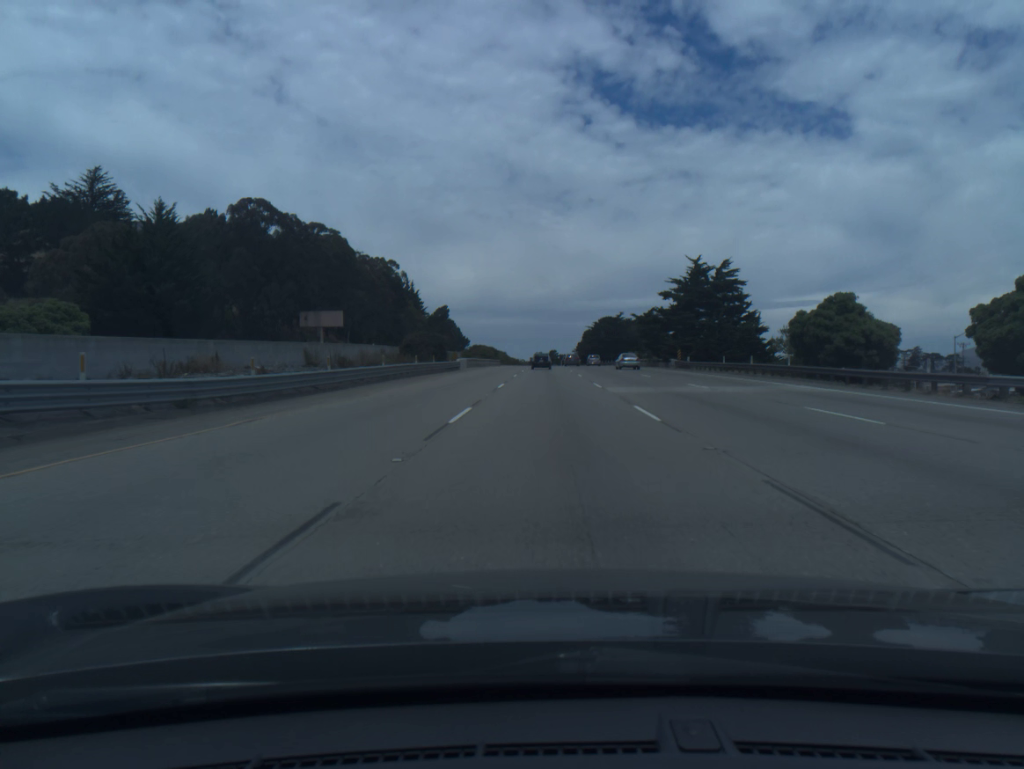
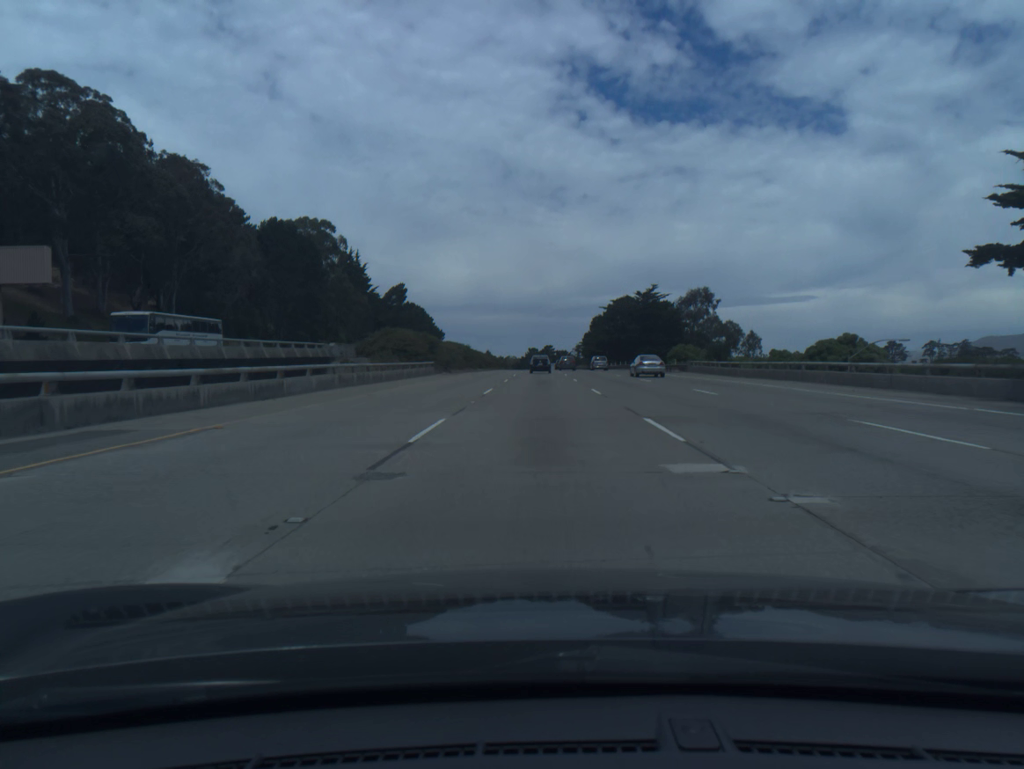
(+0.4, +76.3) m; 0°
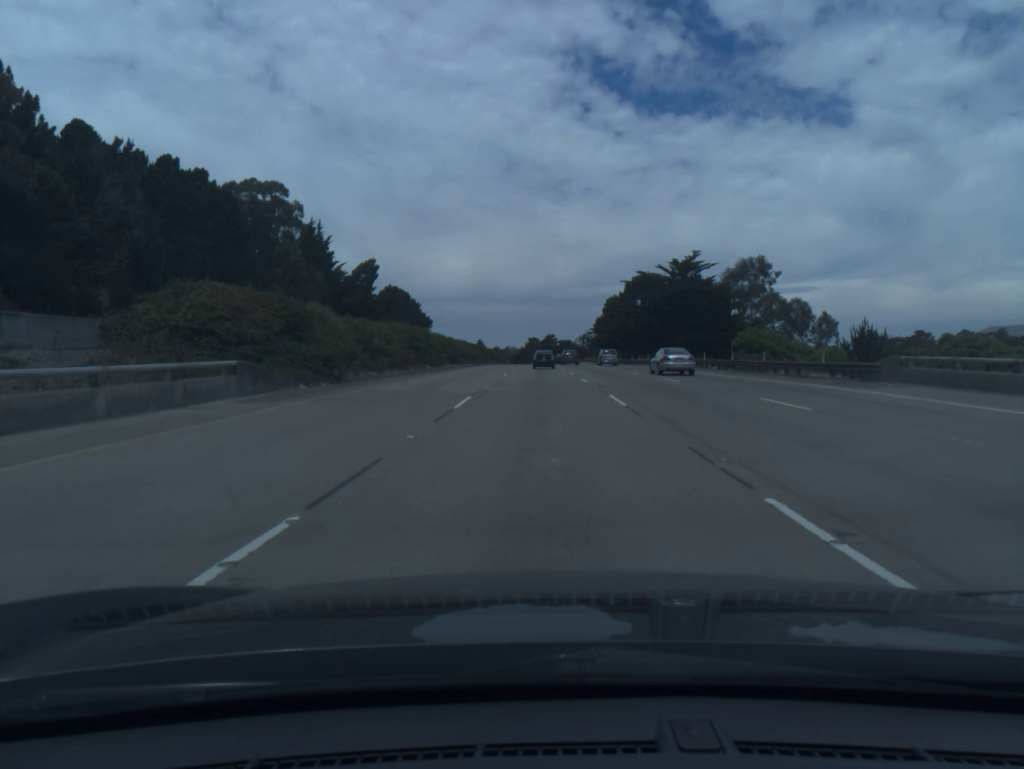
(0.0, +37.9) m; 0°
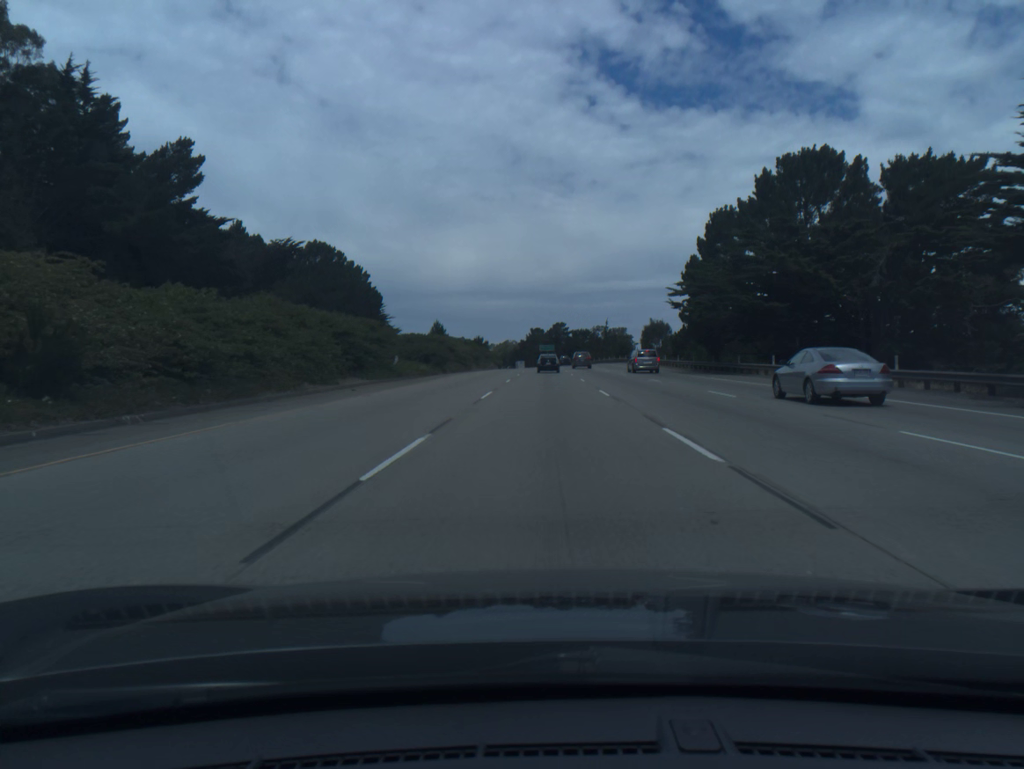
(-0.3, +92.2) m; 0°
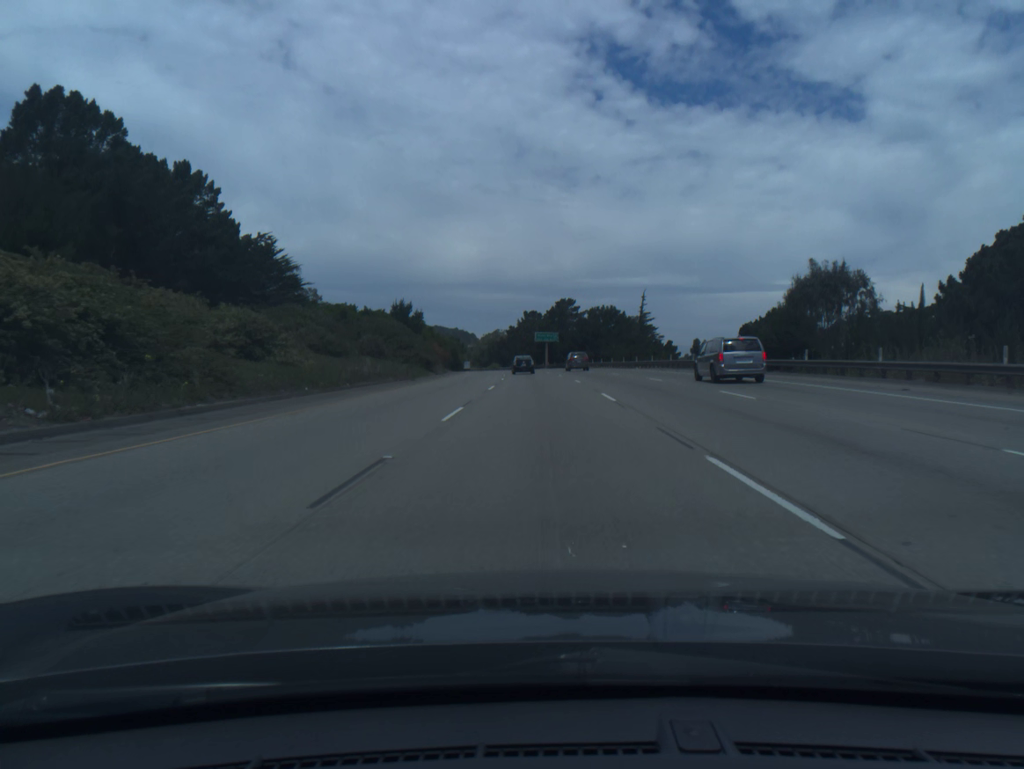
(+0.3, +90.8) m; 0°
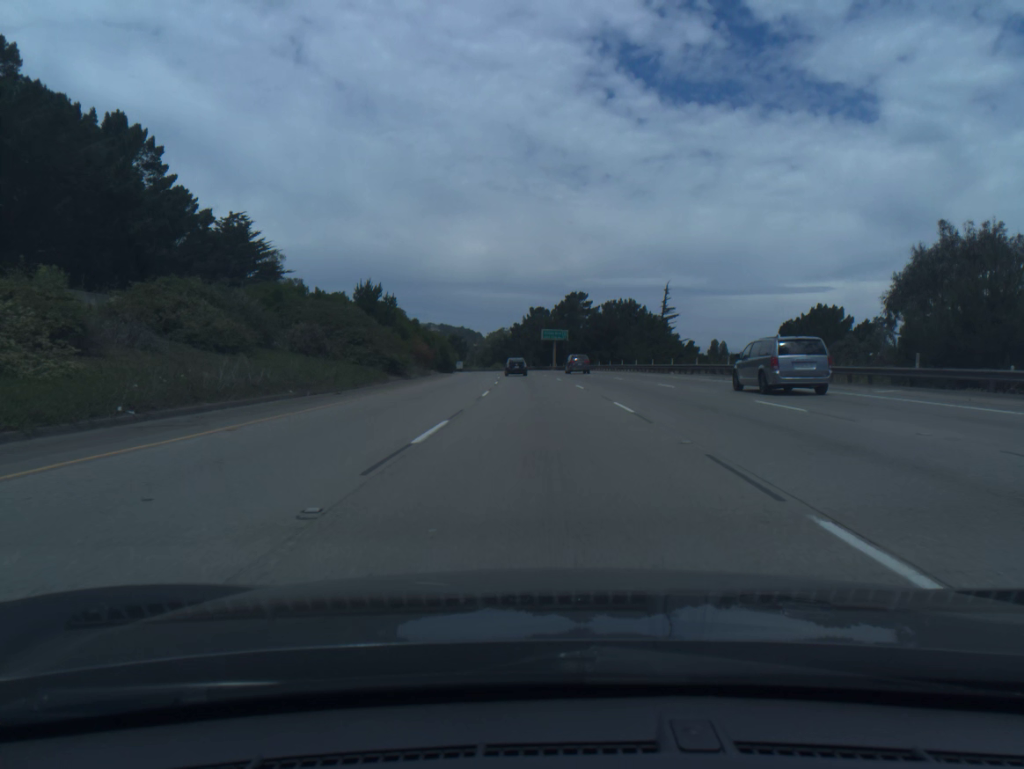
(-0.1, +18.1) m; 0°
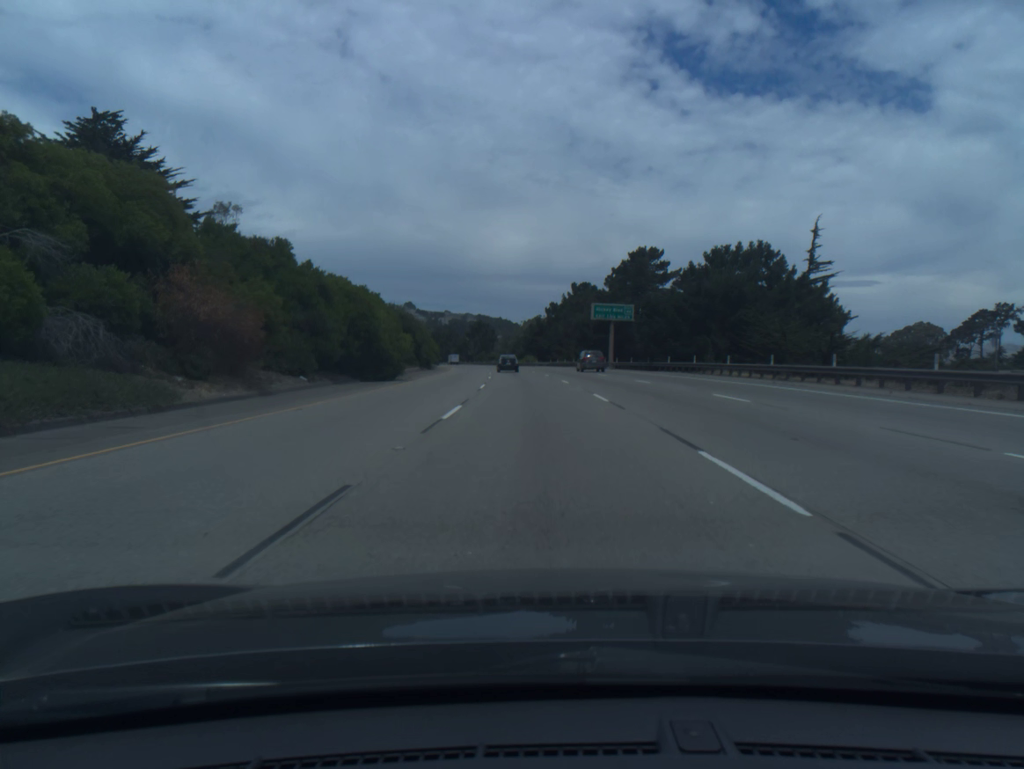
(-1.1, +54.7) m; -3°
